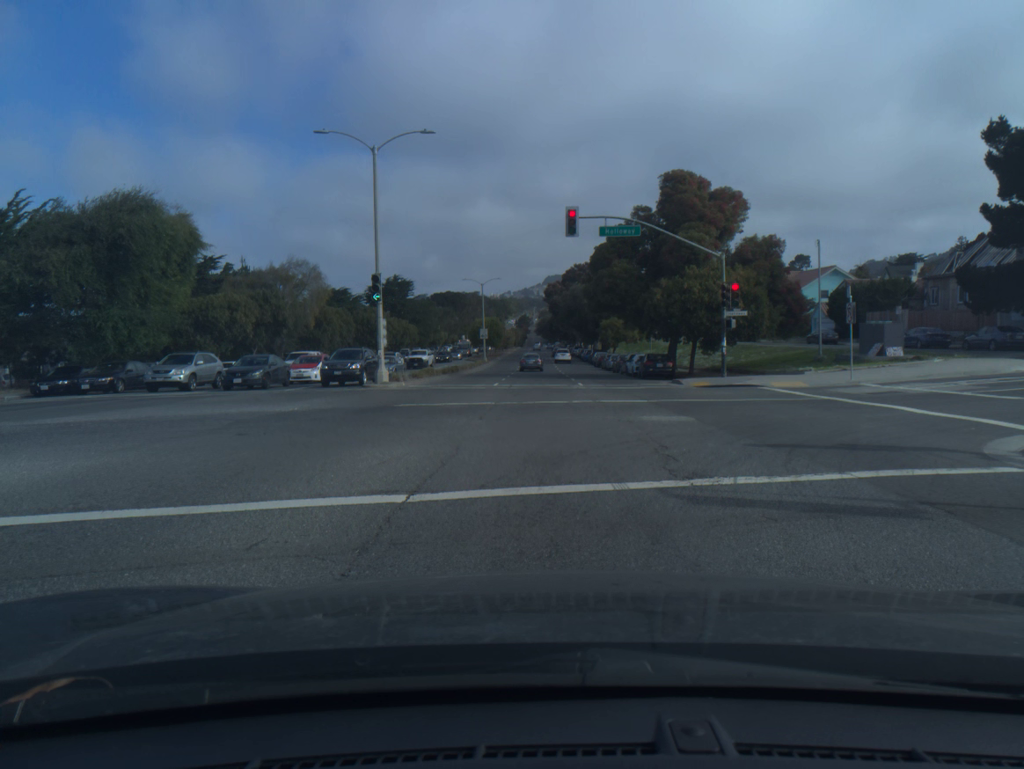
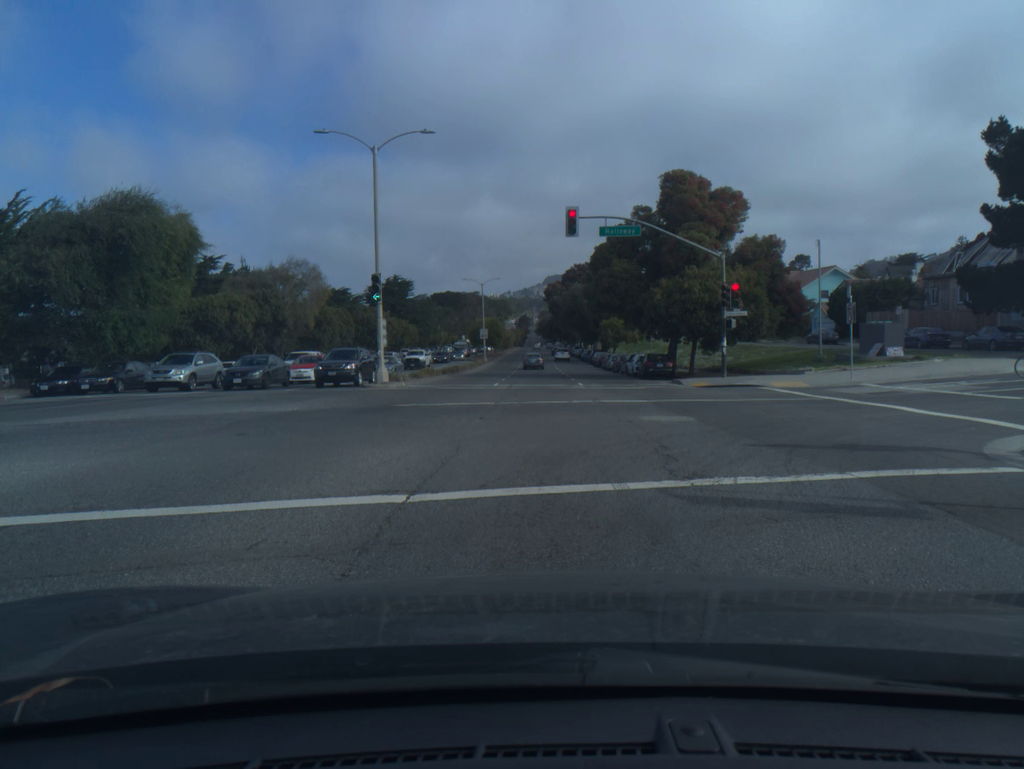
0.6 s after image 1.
(0.0, 0.0) m; 0°
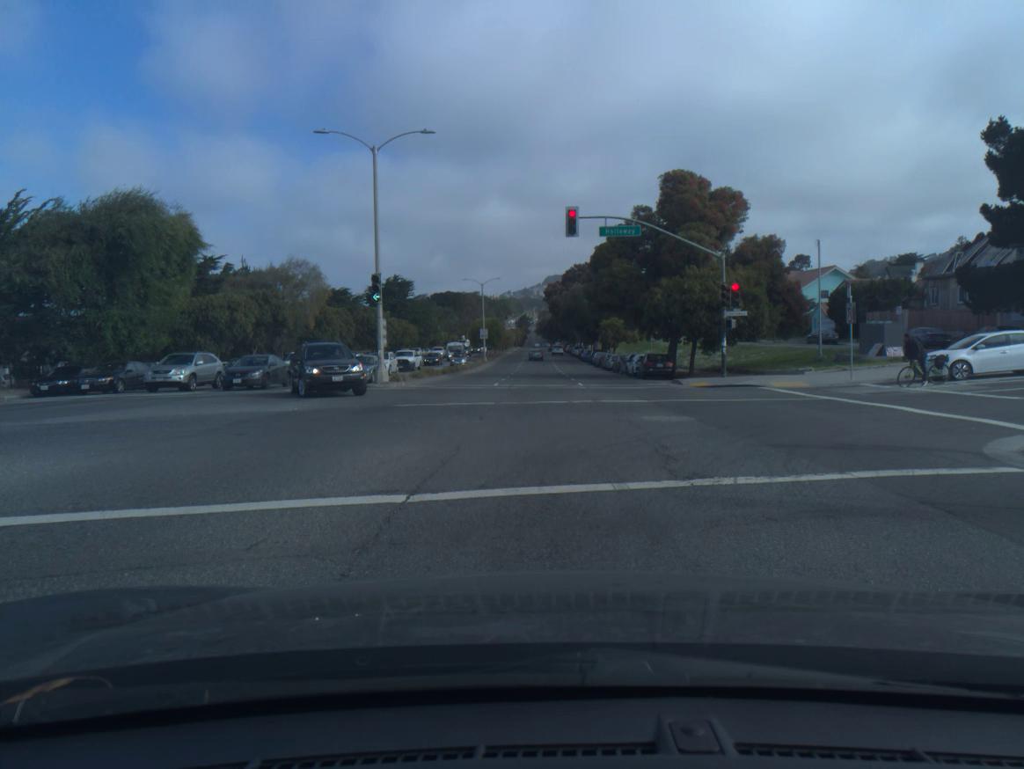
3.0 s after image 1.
(0.0, 0.0) m; 0°
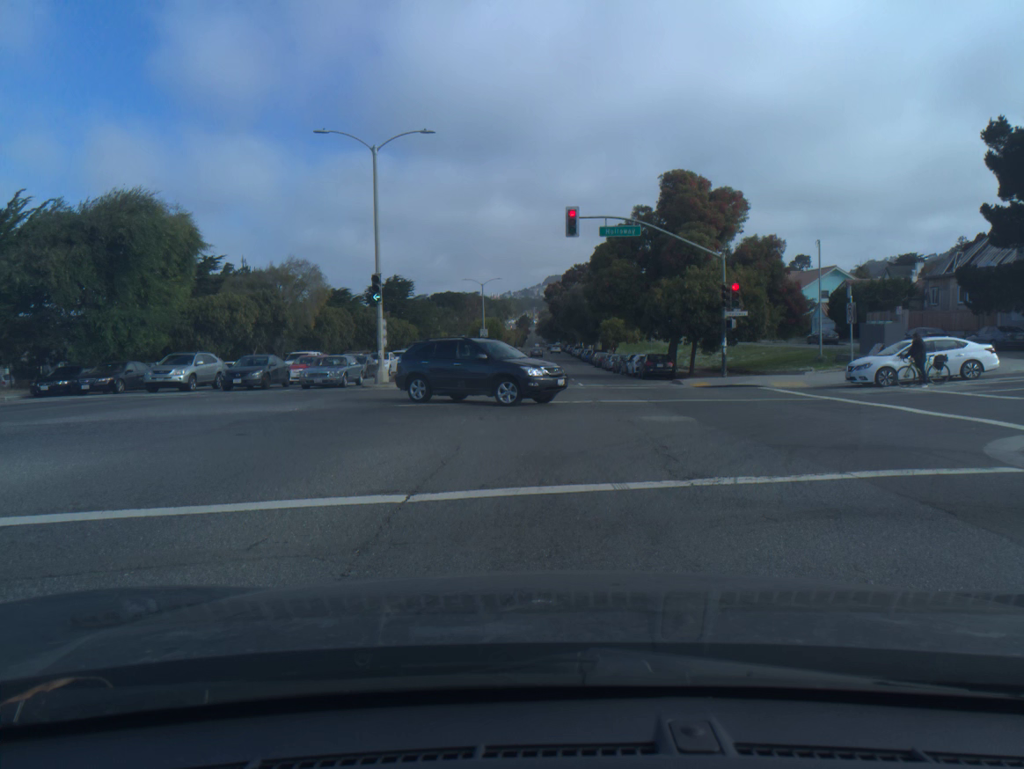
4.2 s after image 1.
(0.0, 0.0) m; 0°
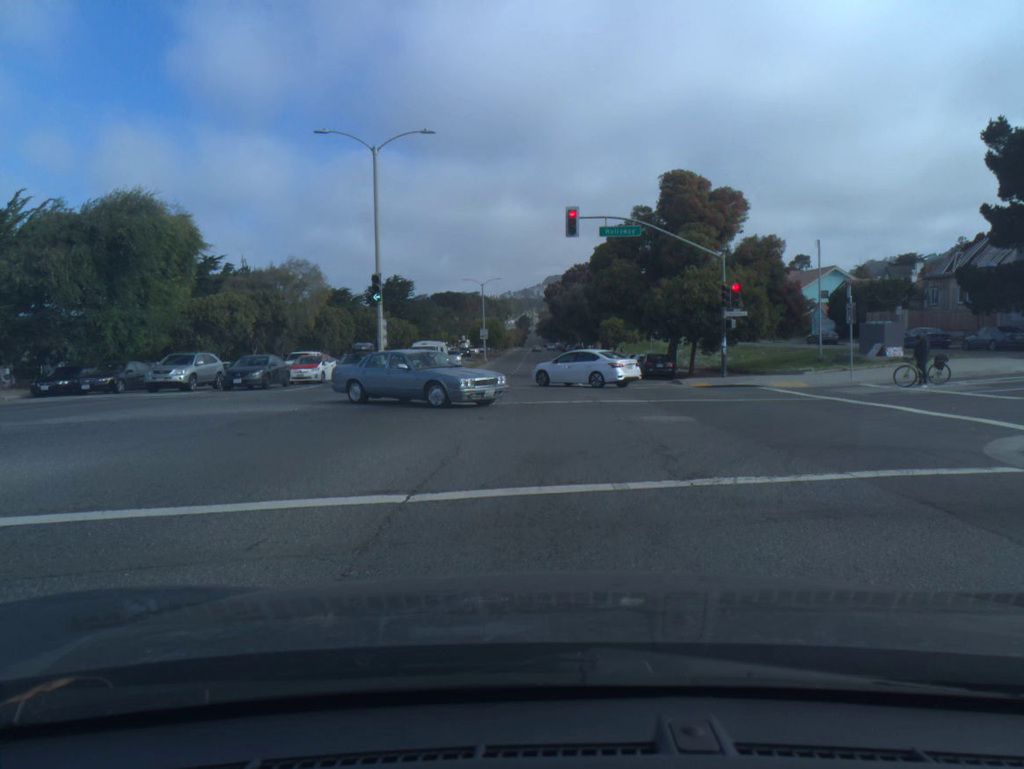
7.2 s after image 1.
(0.0, 0.0) m; 0°
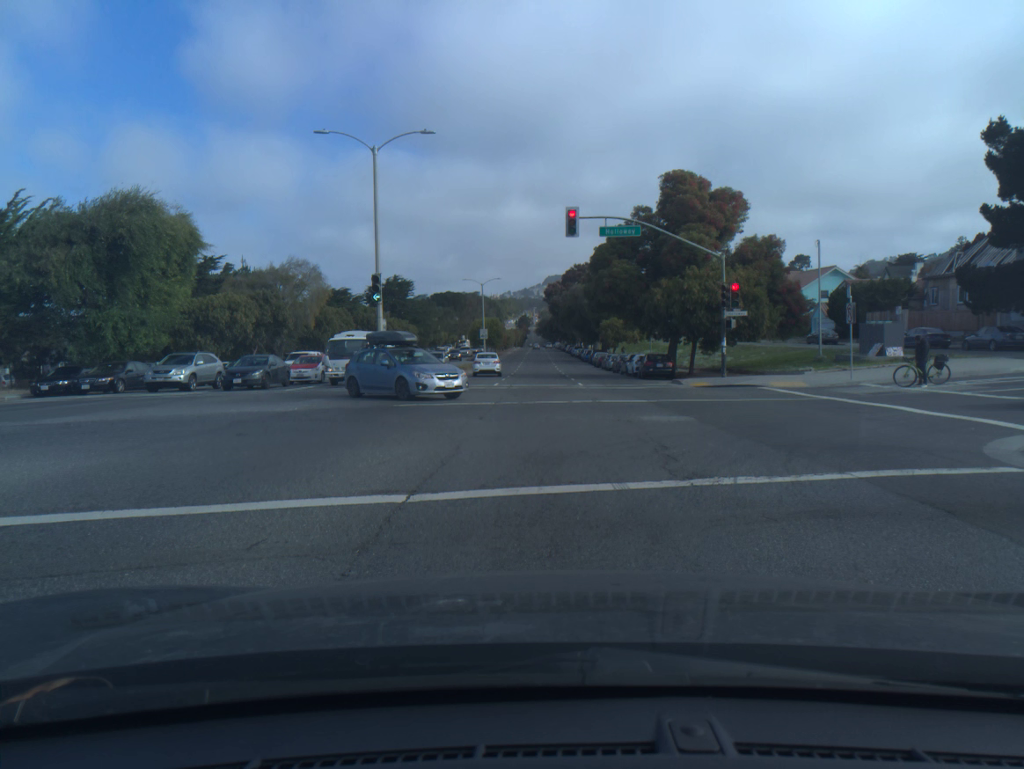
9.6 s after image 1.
(0.0, 0.0) m; 0°
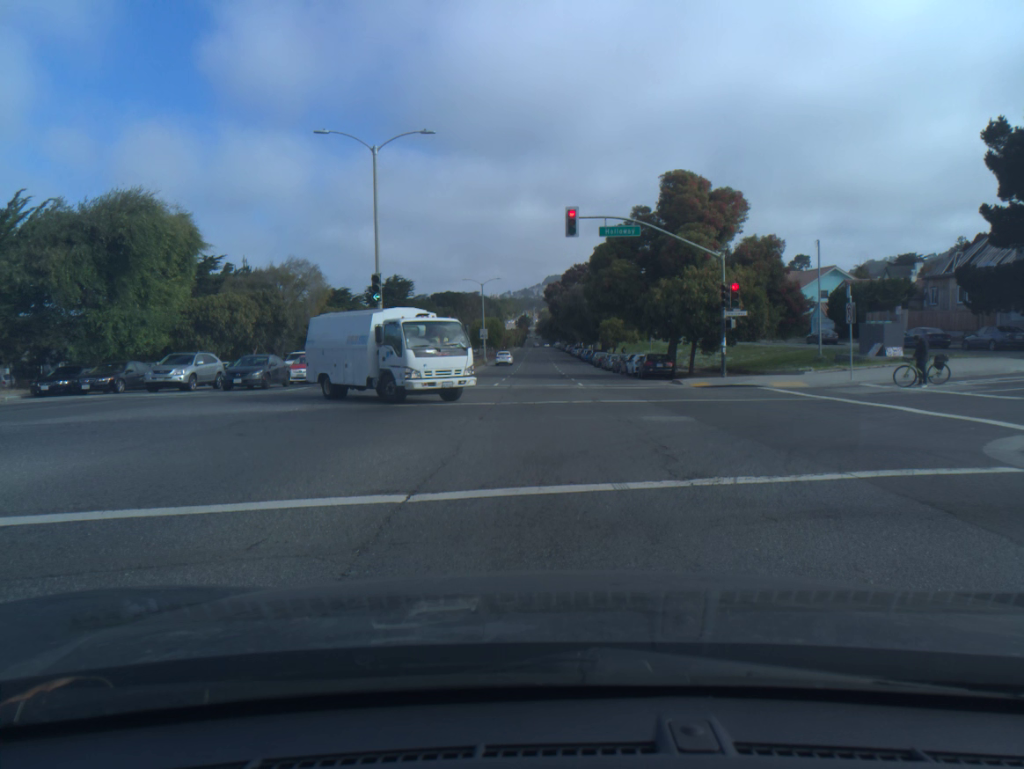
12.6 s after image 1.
(0.0, -0.1) m; 0°
